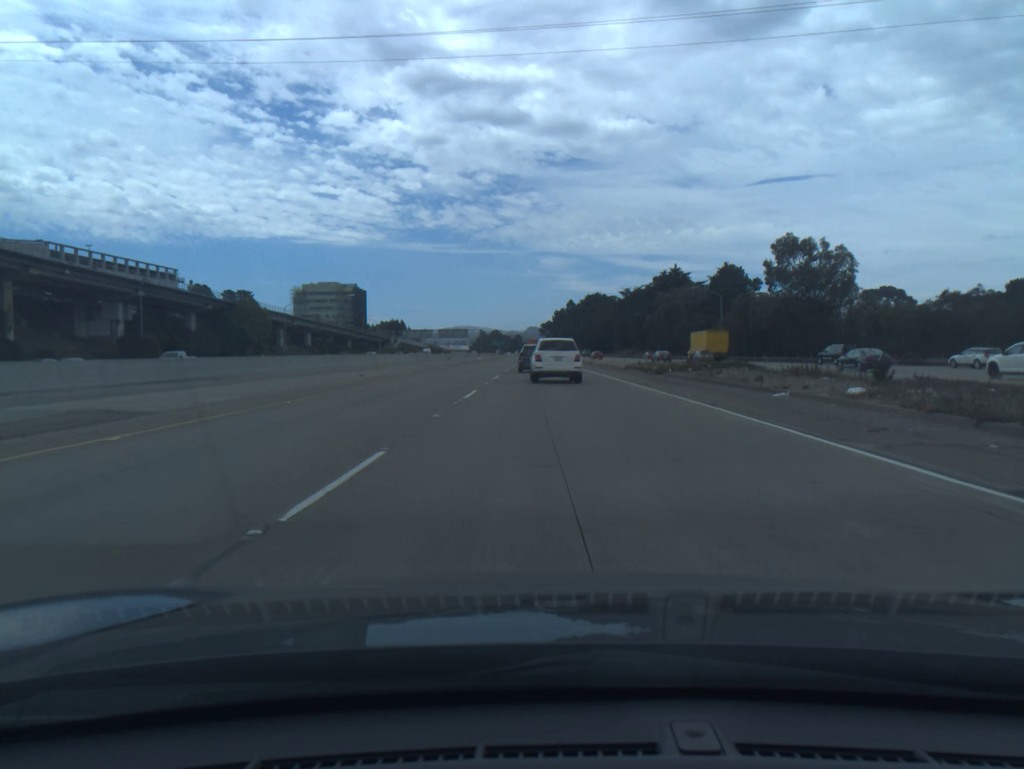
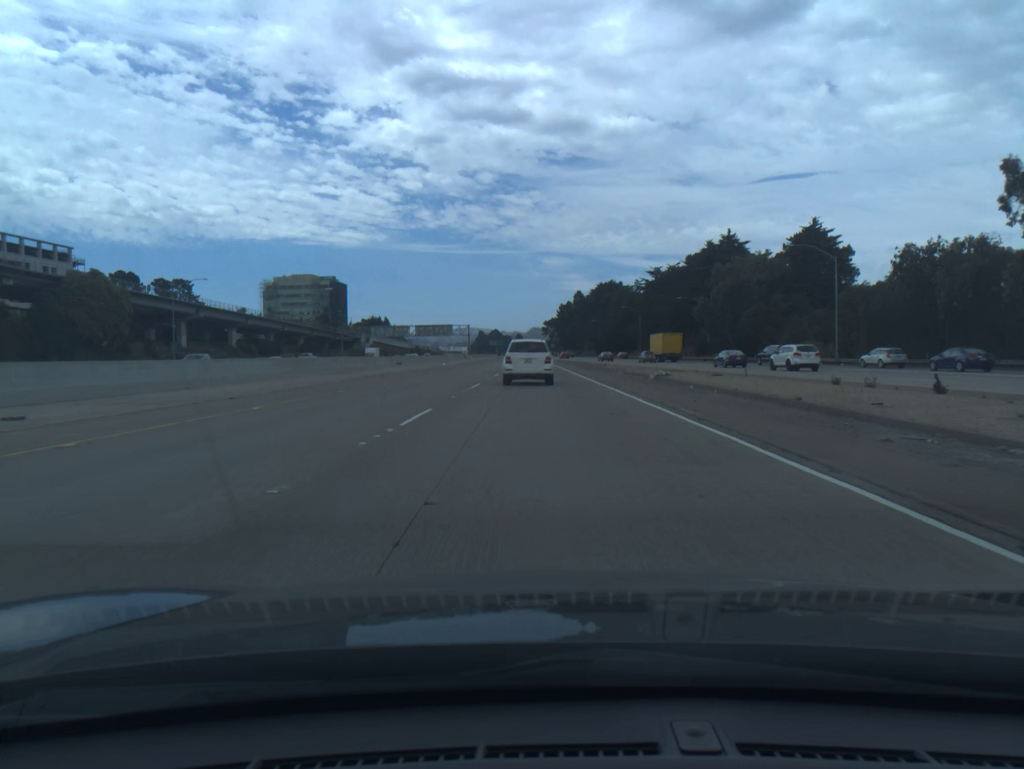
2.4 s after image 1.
(+0.1, +52.0) m; 0°
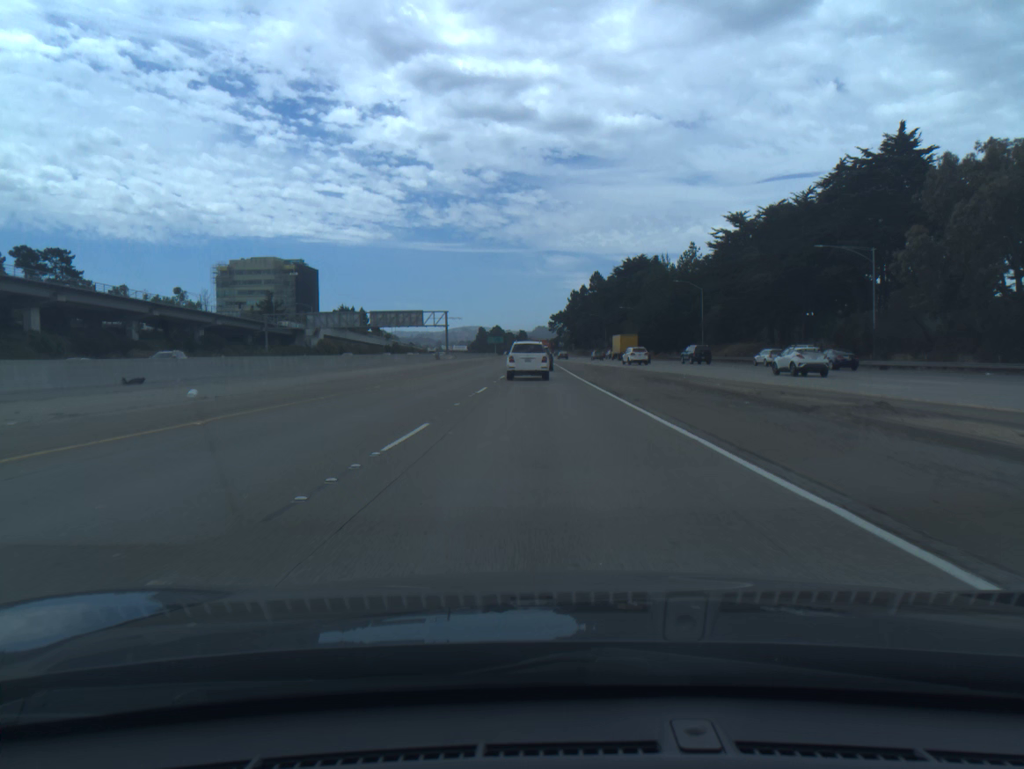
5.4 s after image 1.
(-0.5, +61.8) m; 0°
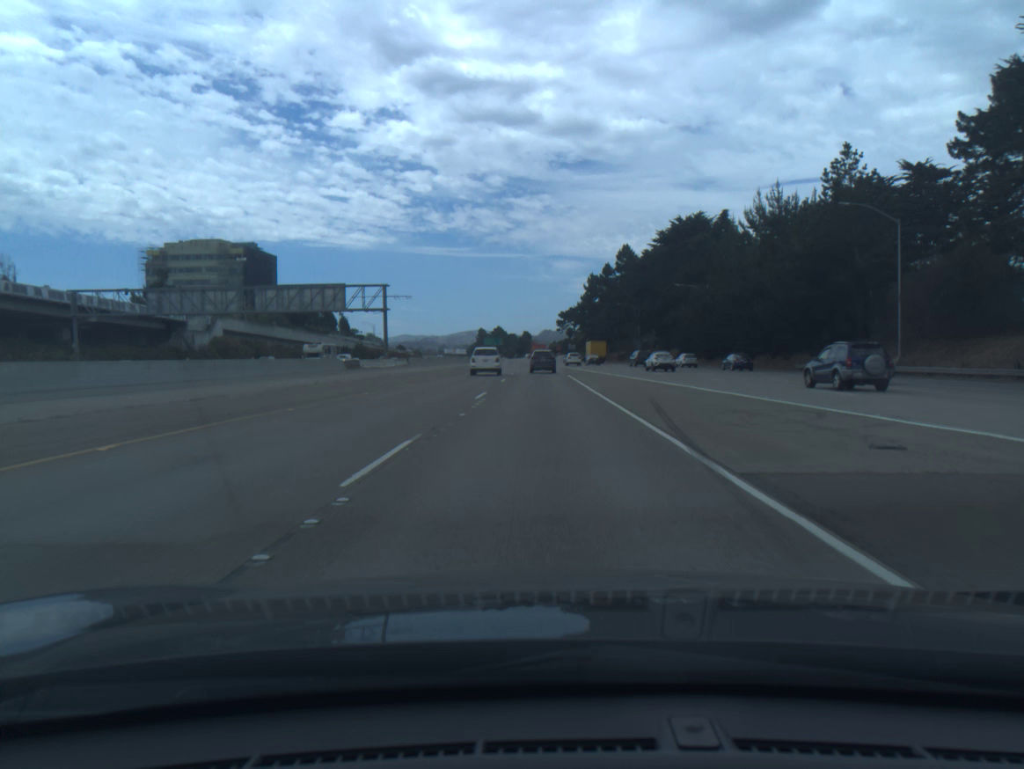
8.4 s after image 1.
(-0.2, +61.8) m; 0°
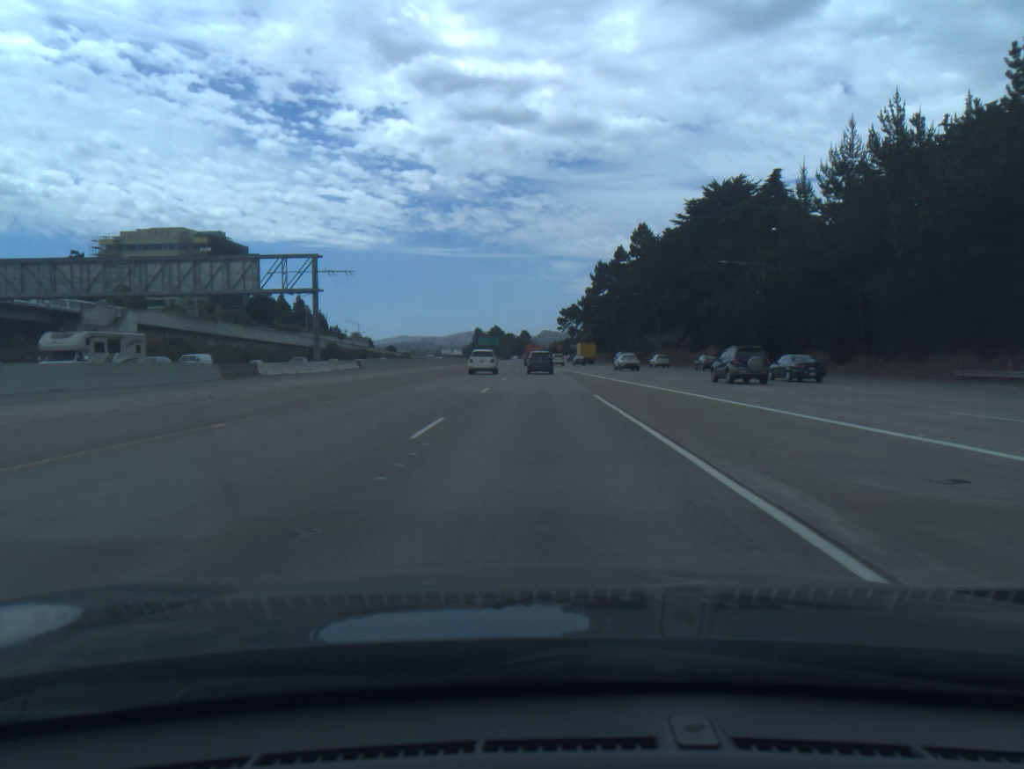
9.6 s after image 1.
(0.0, +25.4) m; 0°
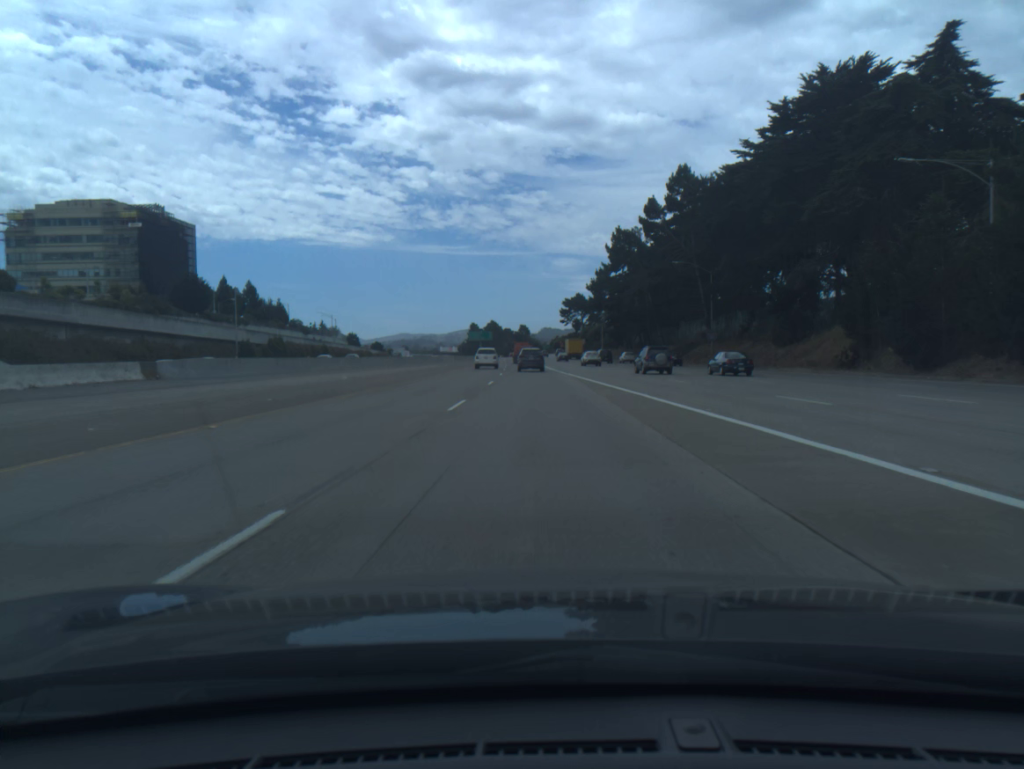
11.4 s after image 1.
(-0.1, +38.8) m; 0°
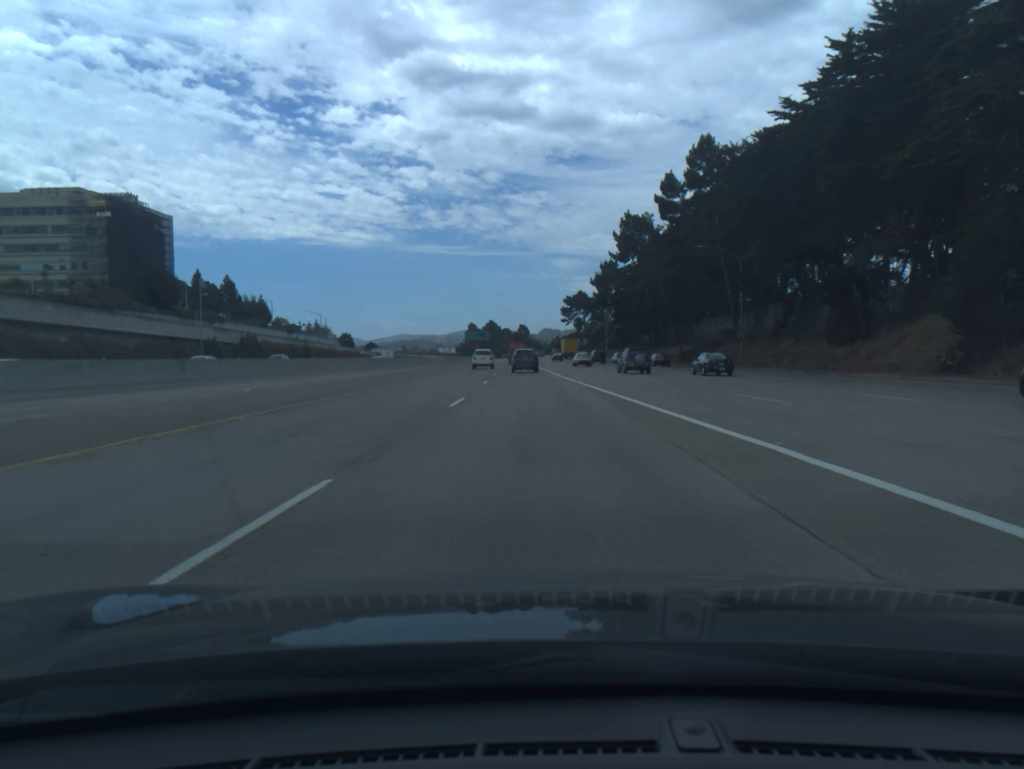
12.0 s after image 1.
(0.0, +13.1) m; 0°
